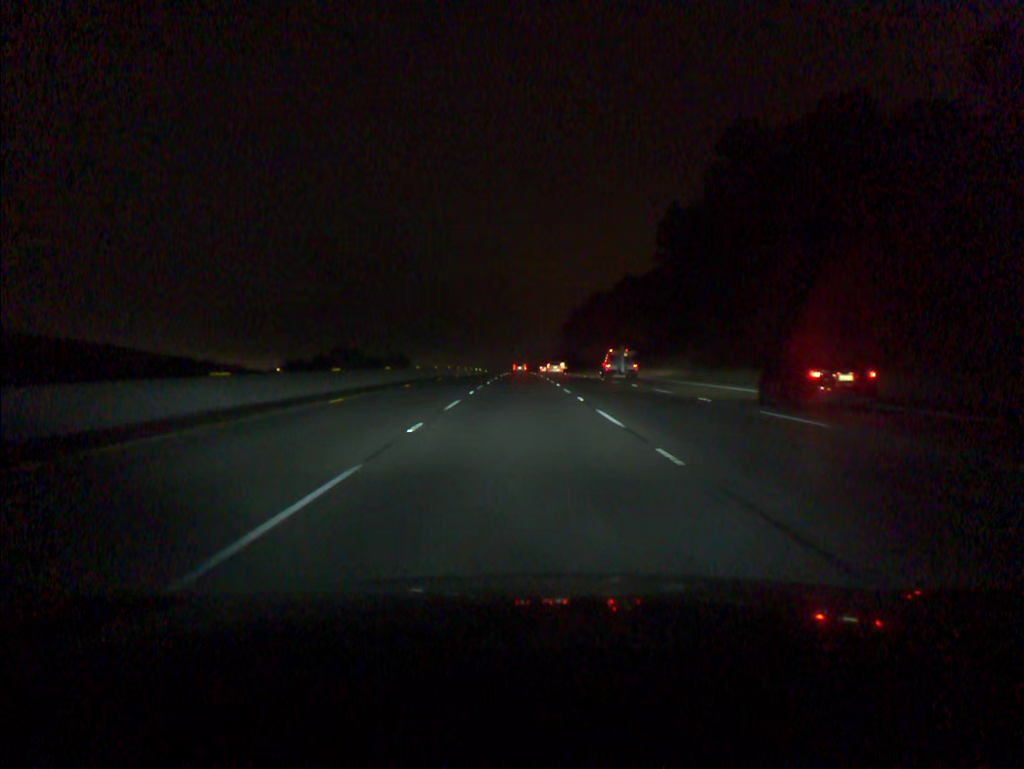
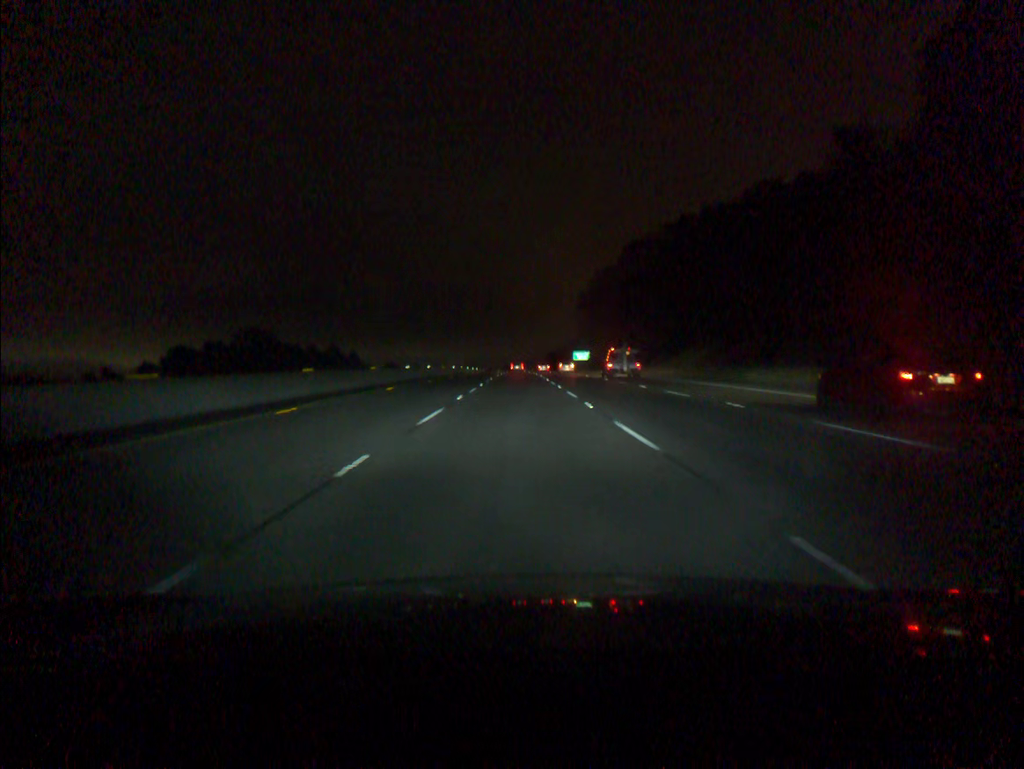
(+0.1, +91.8) m; 0°
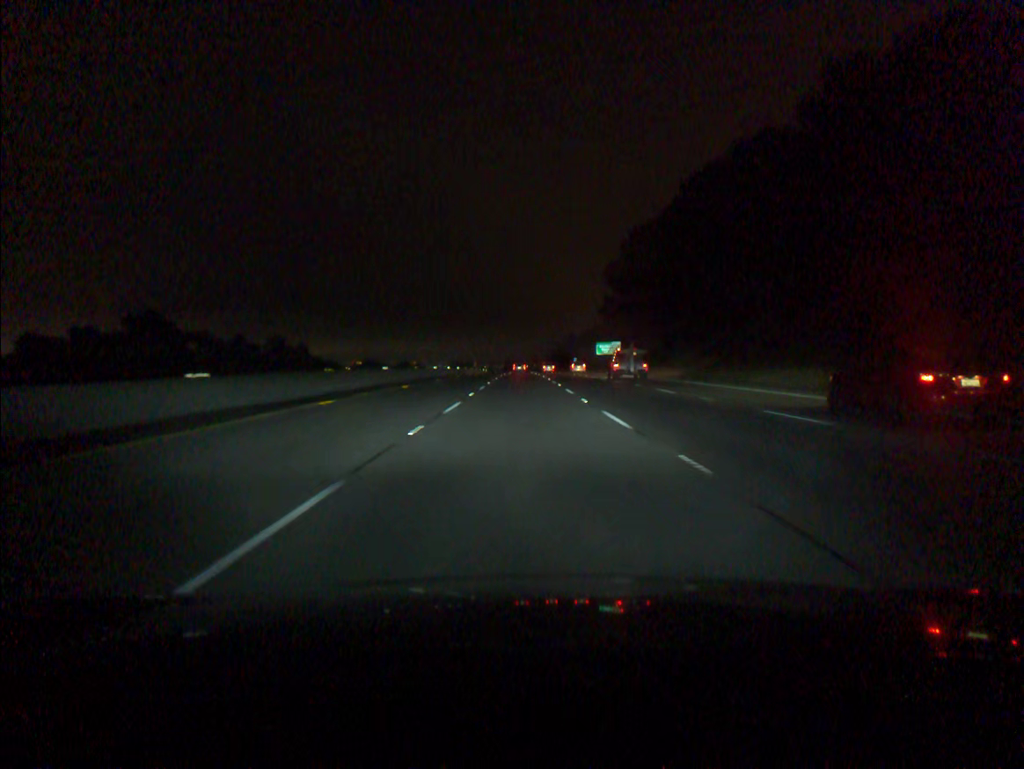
(-0.1, +55.3) m; 0°
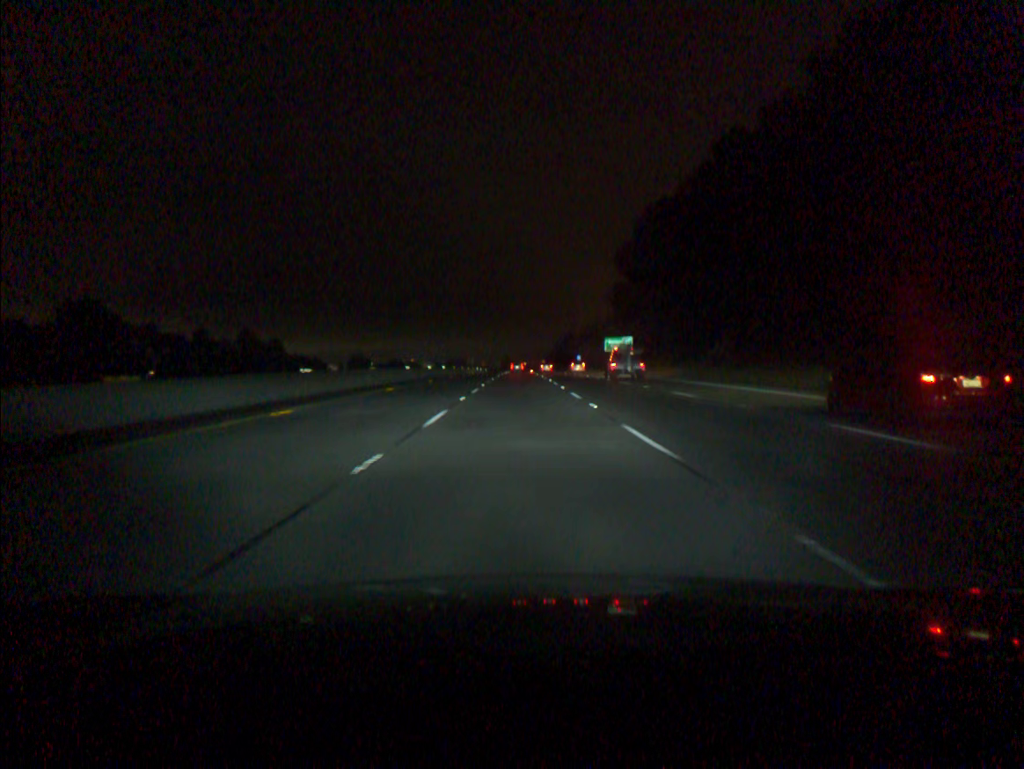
(0.0, +18.5) m; 0°
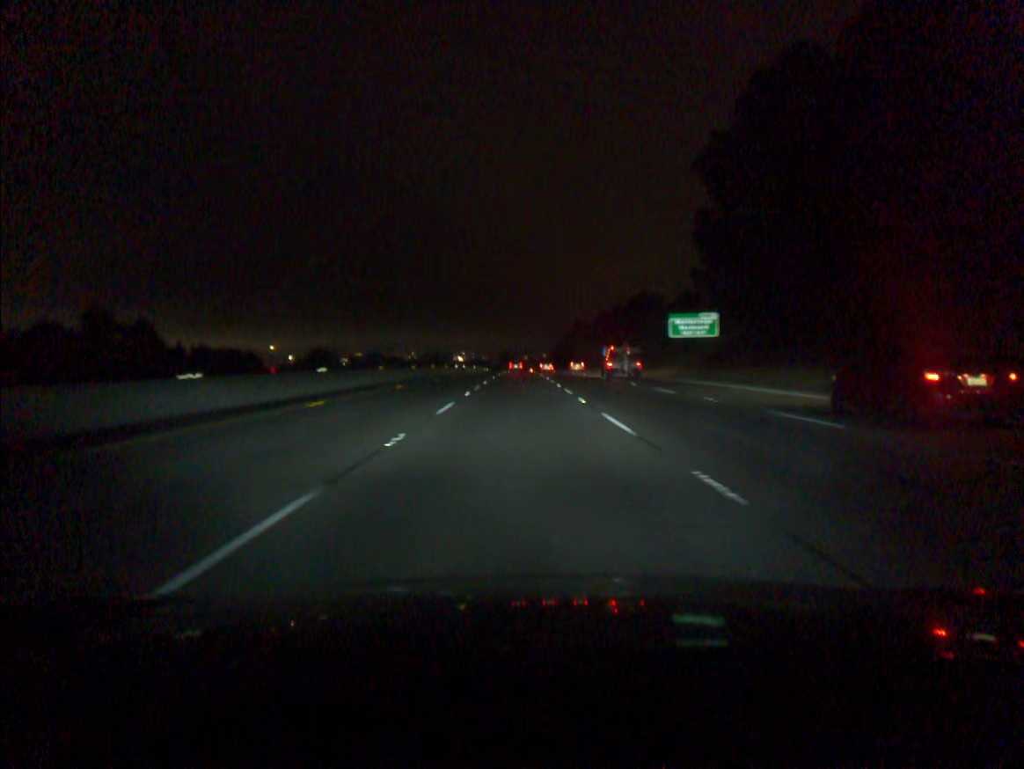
(0.0, +55.4) m; 0°
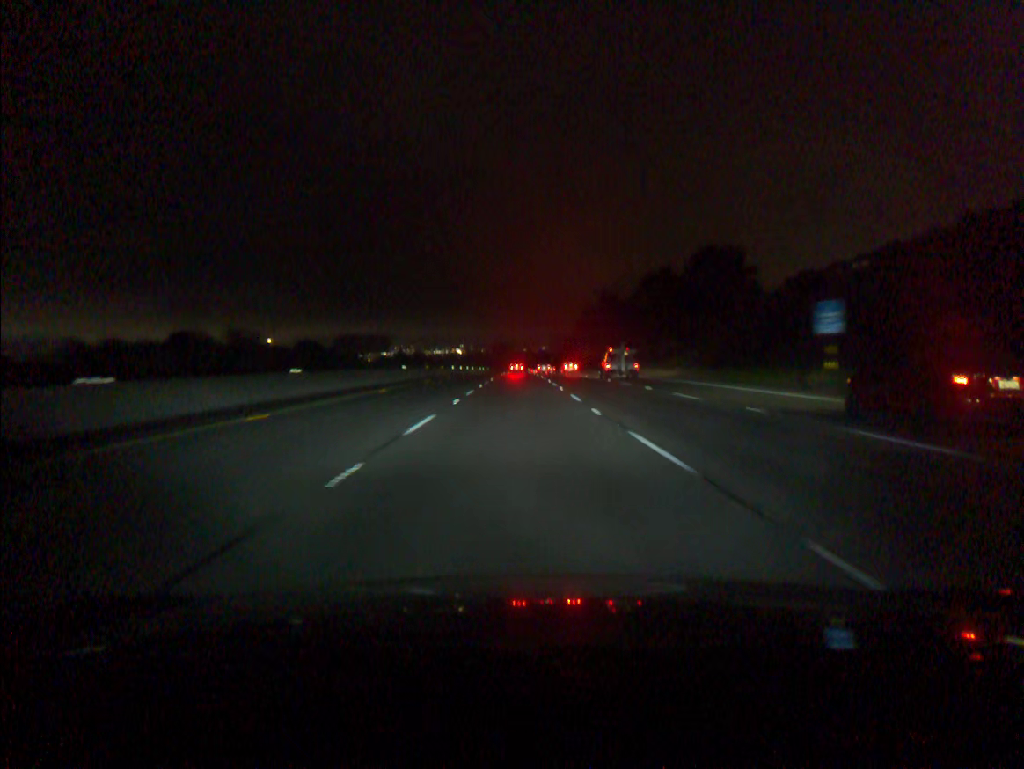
(+0.1, +92.2) m; 0°
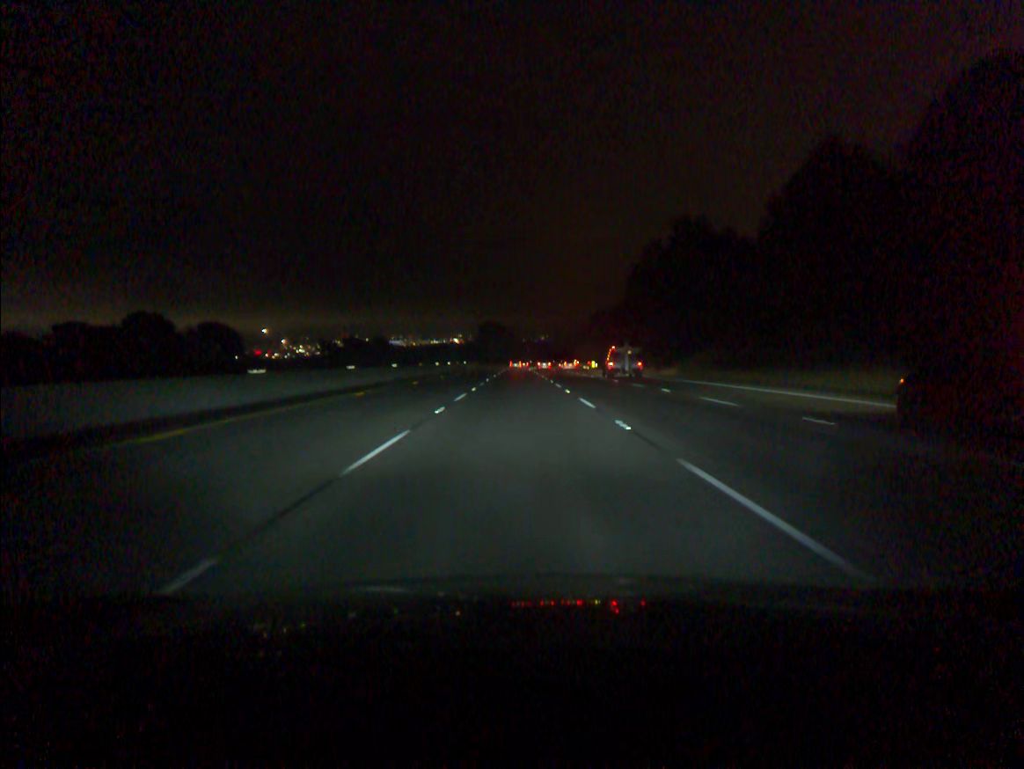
(-0.1, +92.1) m; 0°
